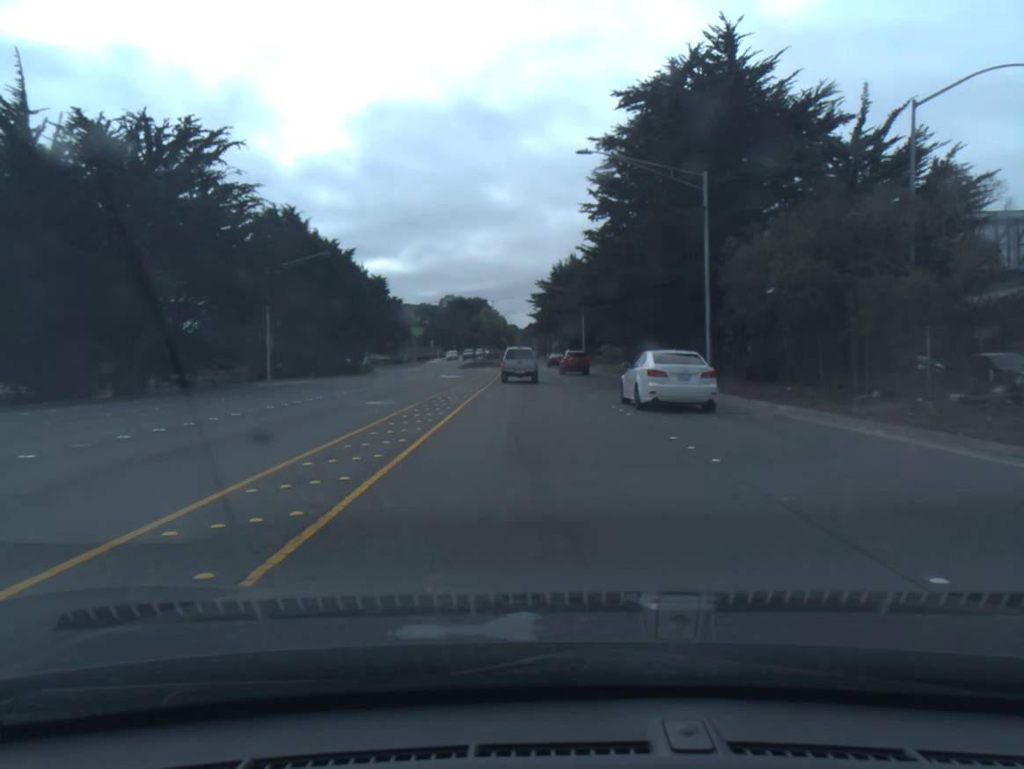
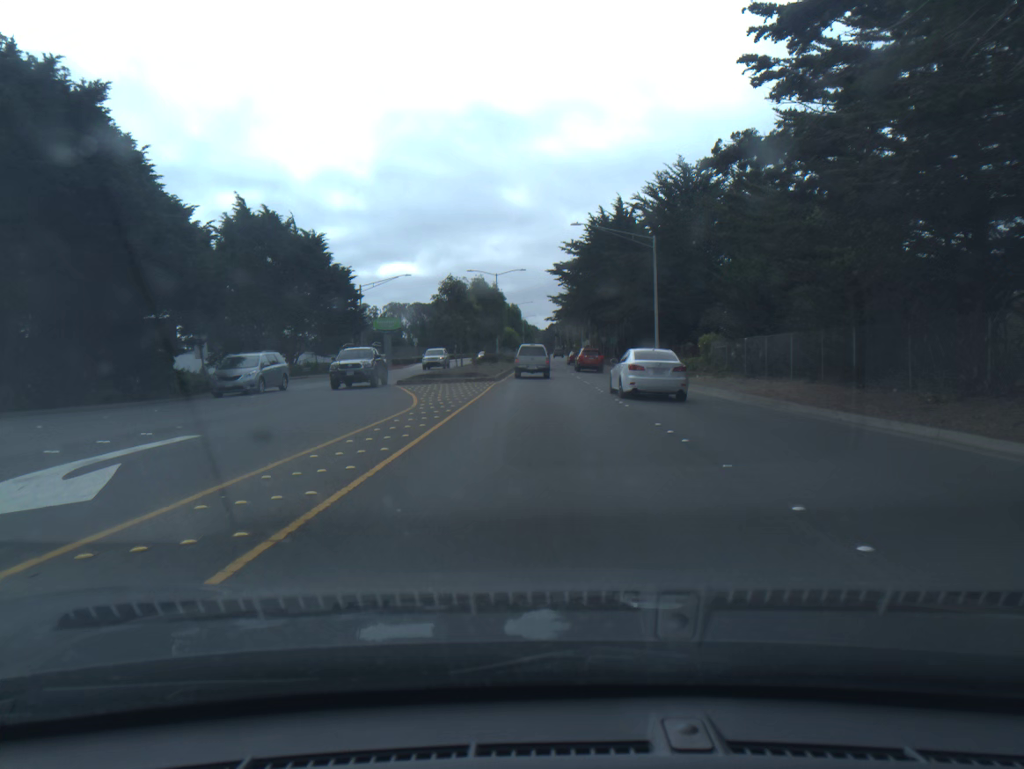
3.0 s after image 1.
(-0.6, +42.4) m; -2°
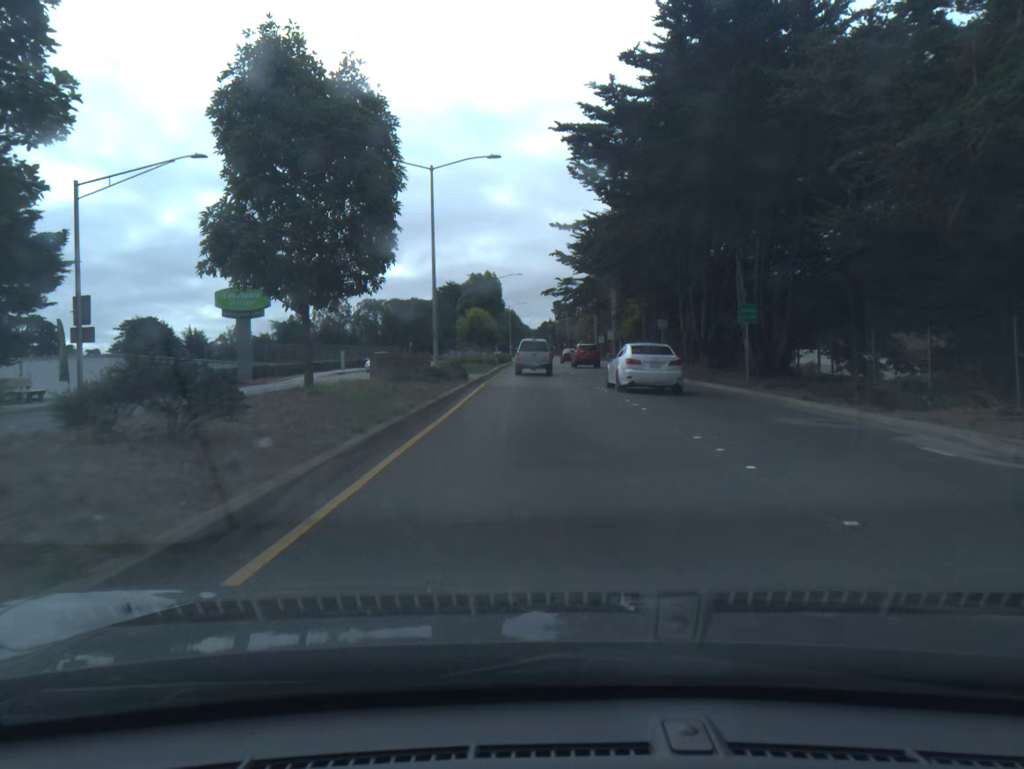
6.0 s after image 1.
(+0.2, +47.2) m; +1°
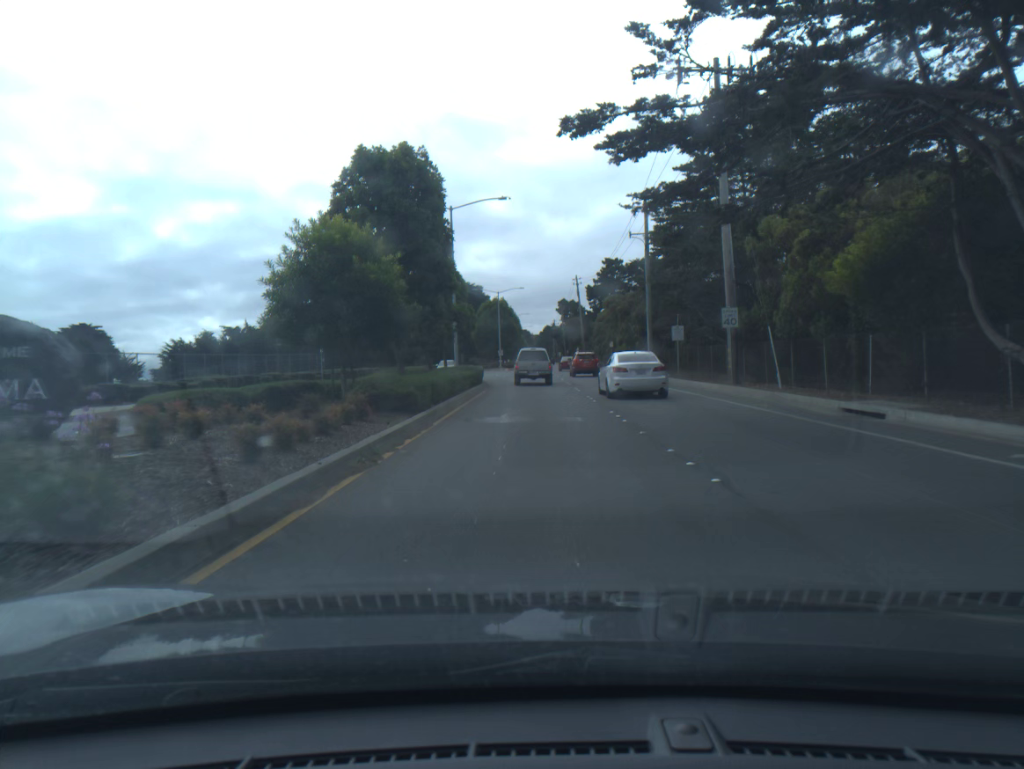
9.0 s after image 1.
(-0.1, +45.8) m; 0°
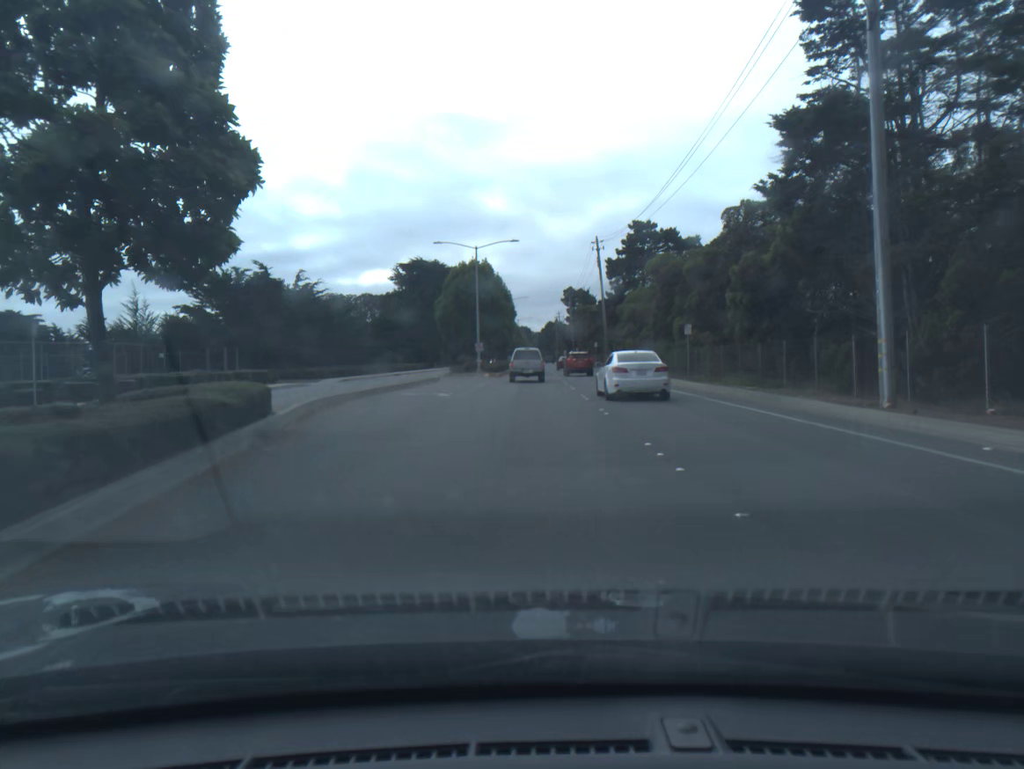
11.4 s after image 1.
(0.0, +36.0) m; 0°
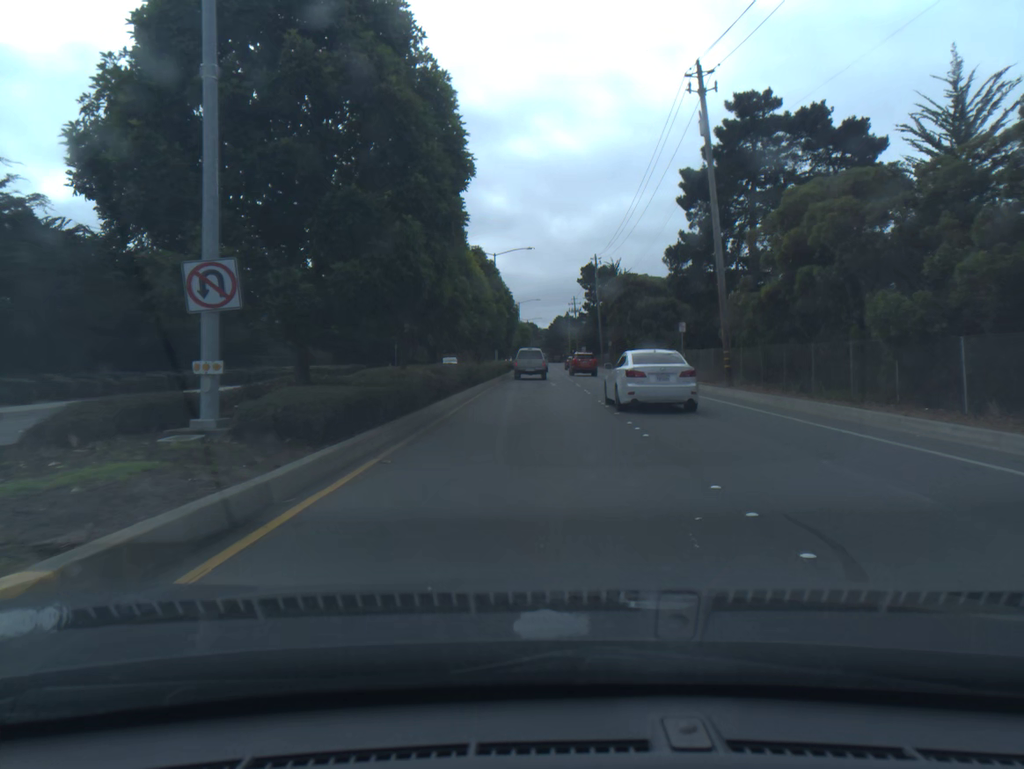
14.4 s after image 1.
(-0.3, +47.5) m; 0°
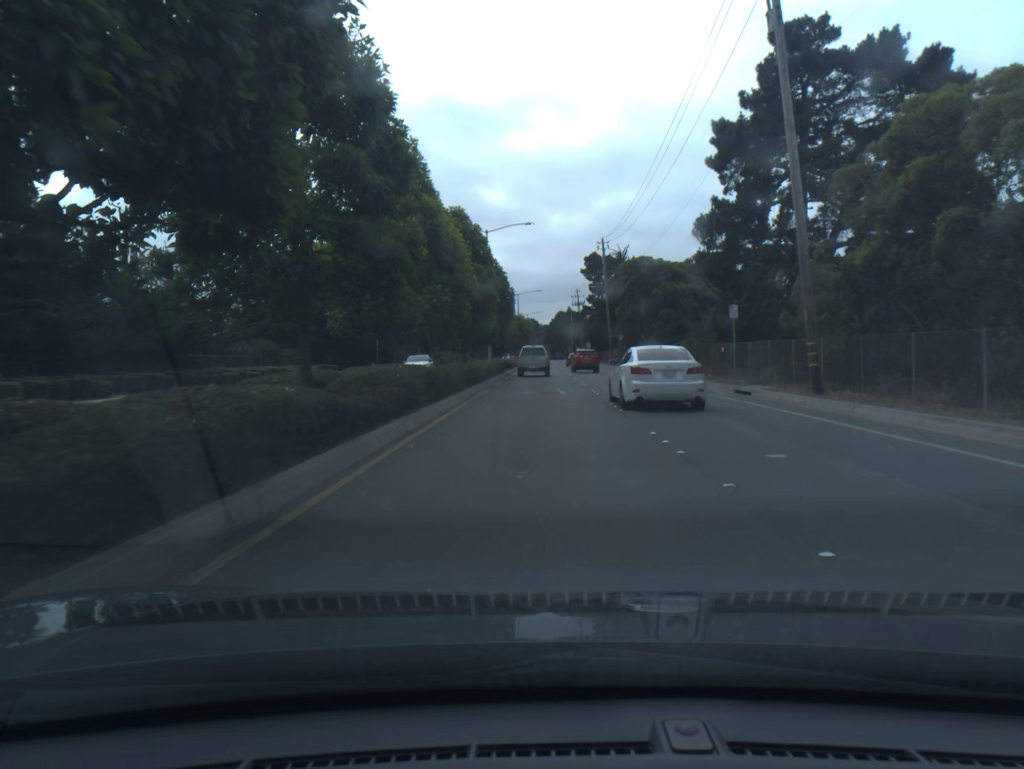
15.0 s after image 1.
(0.0, +9.8) m; 0°
